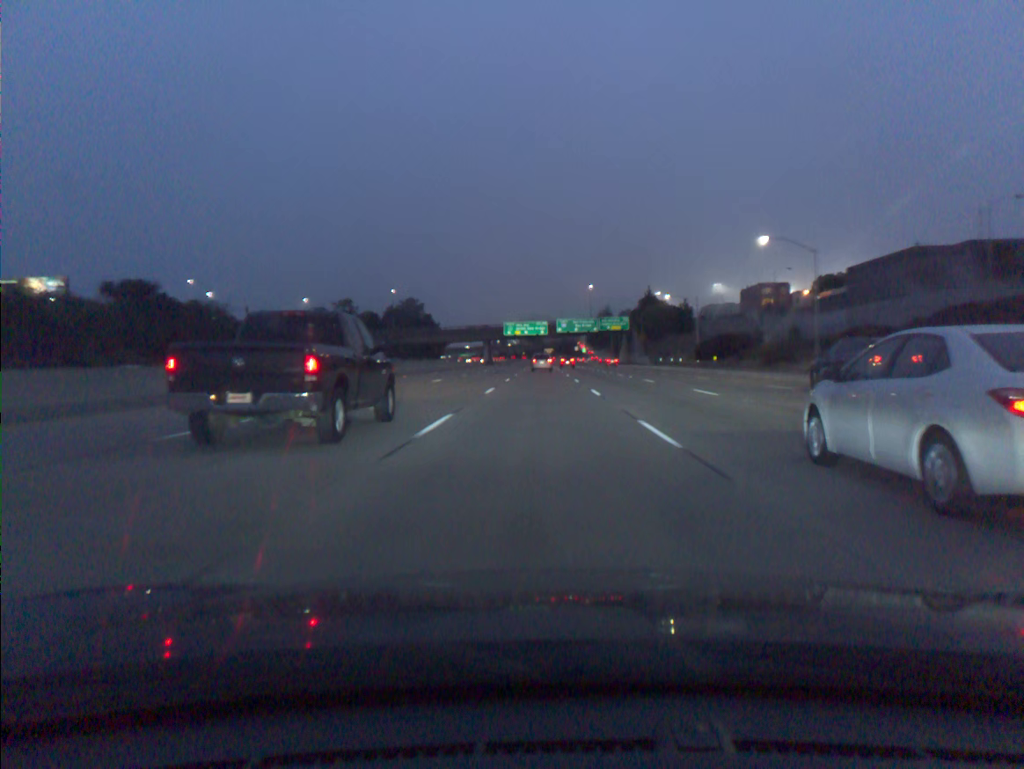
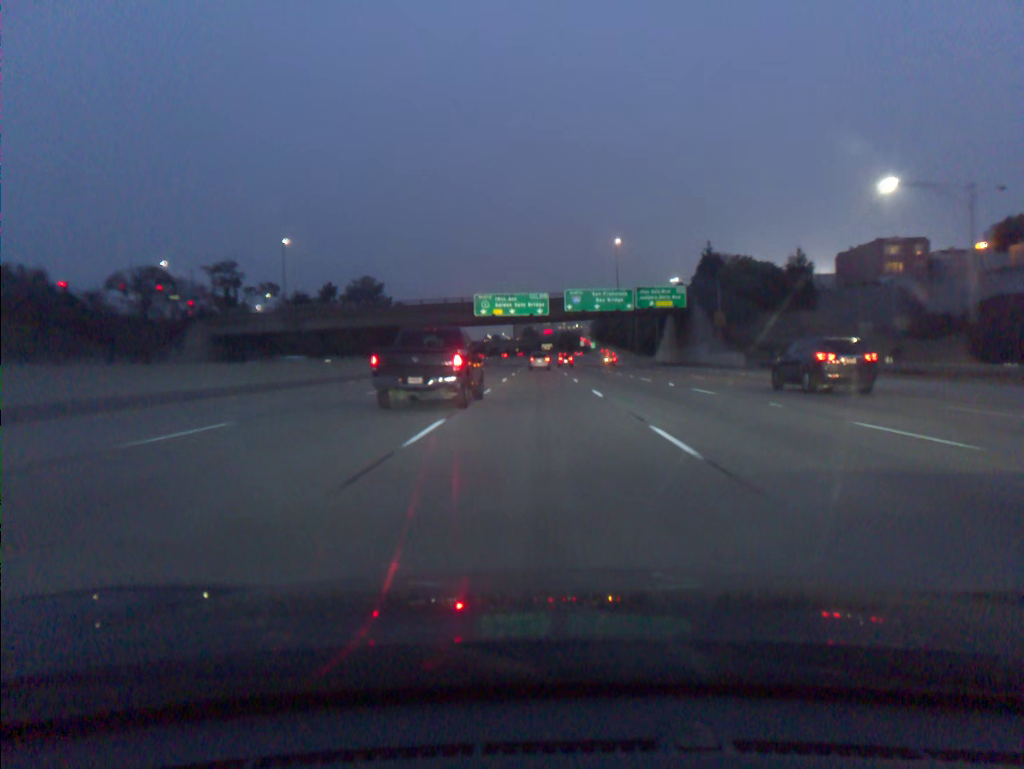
(+0.1, +72.0) m; 0°
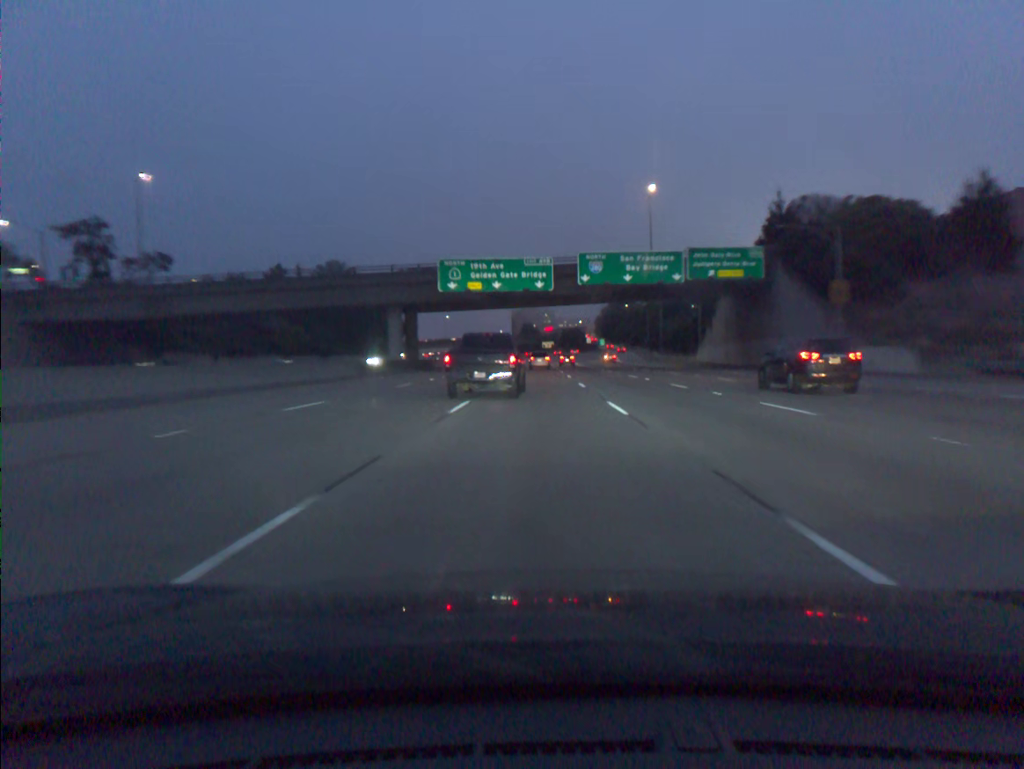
(0.0, +36.4) m; 0°
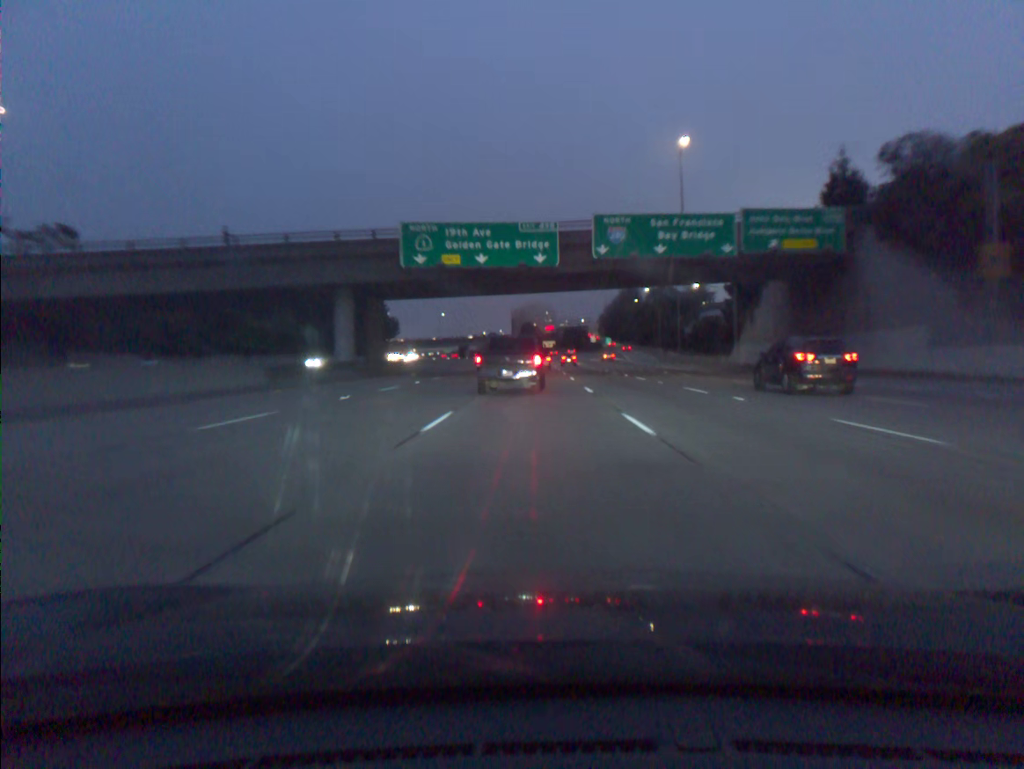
(0.0, +18.3) m; 0°
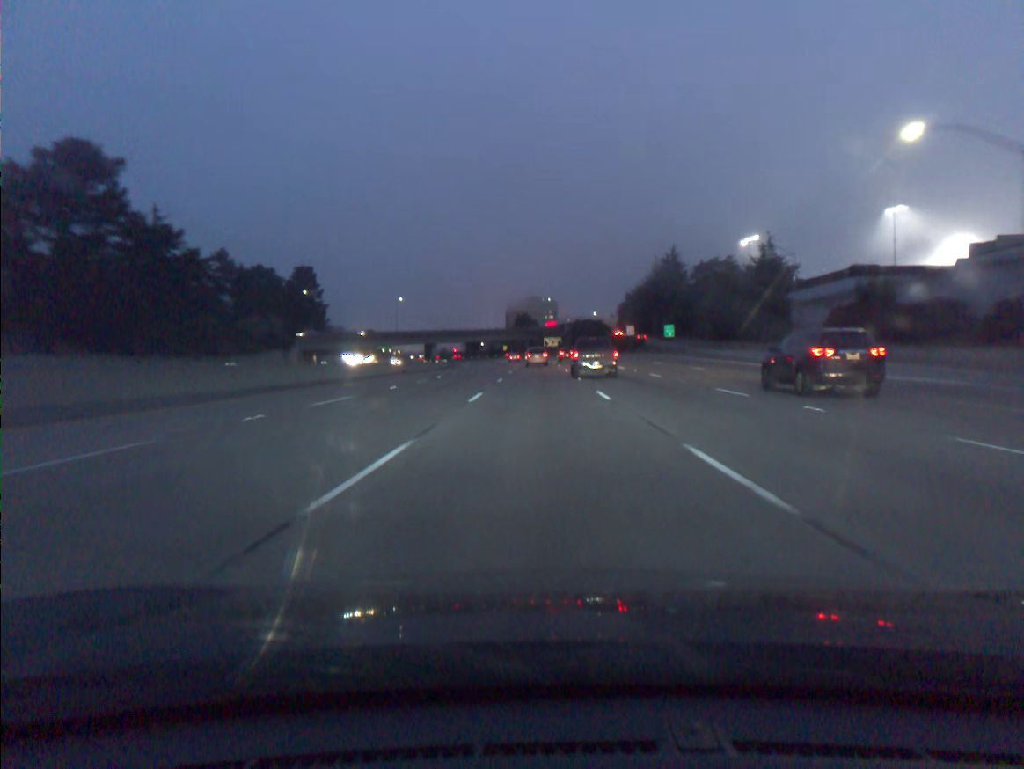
(-0.2, +91.6) m; 0°
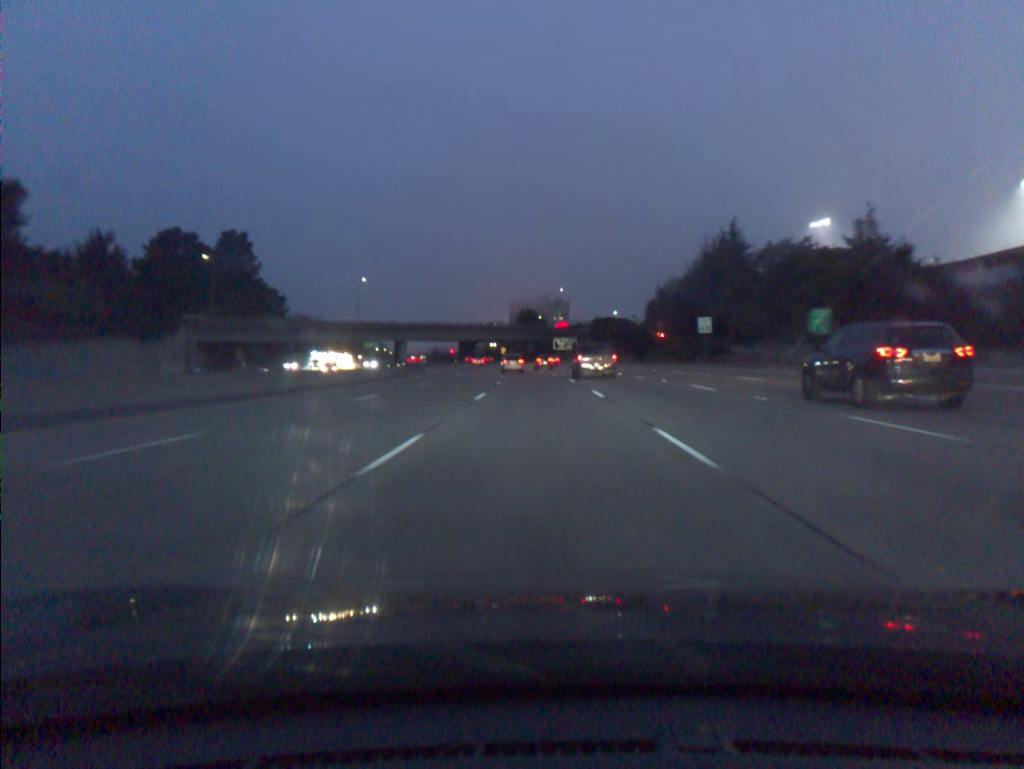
(-0.1, +54.7) m; -1°
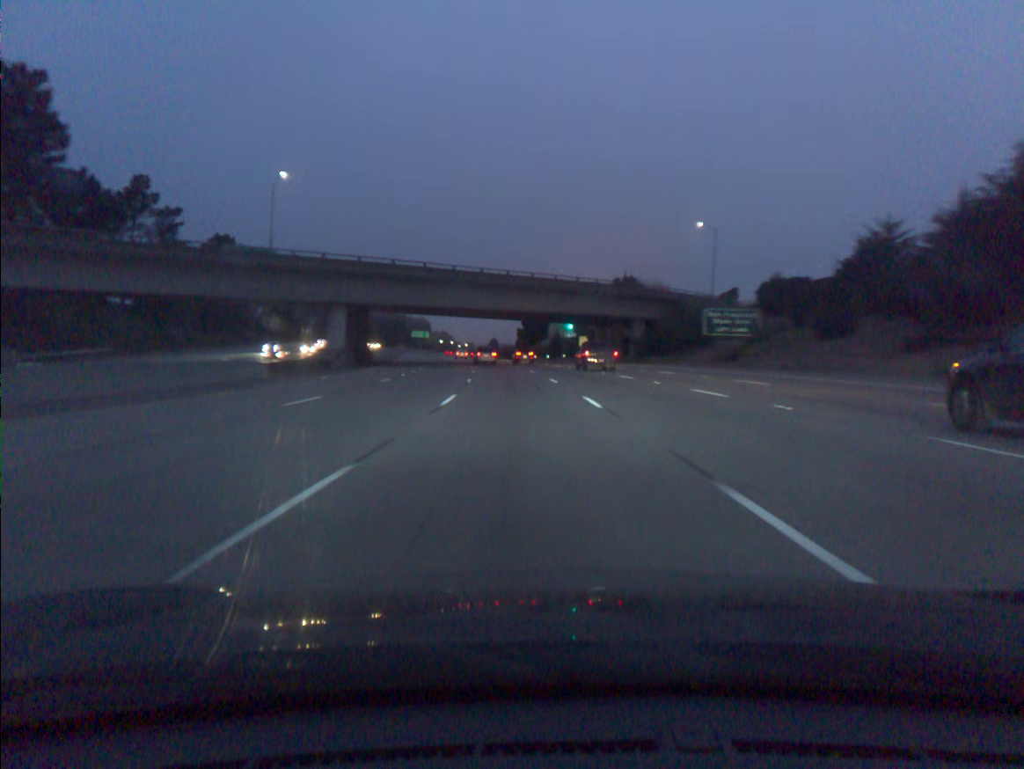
(-3.4, +90.4) m; -6°
